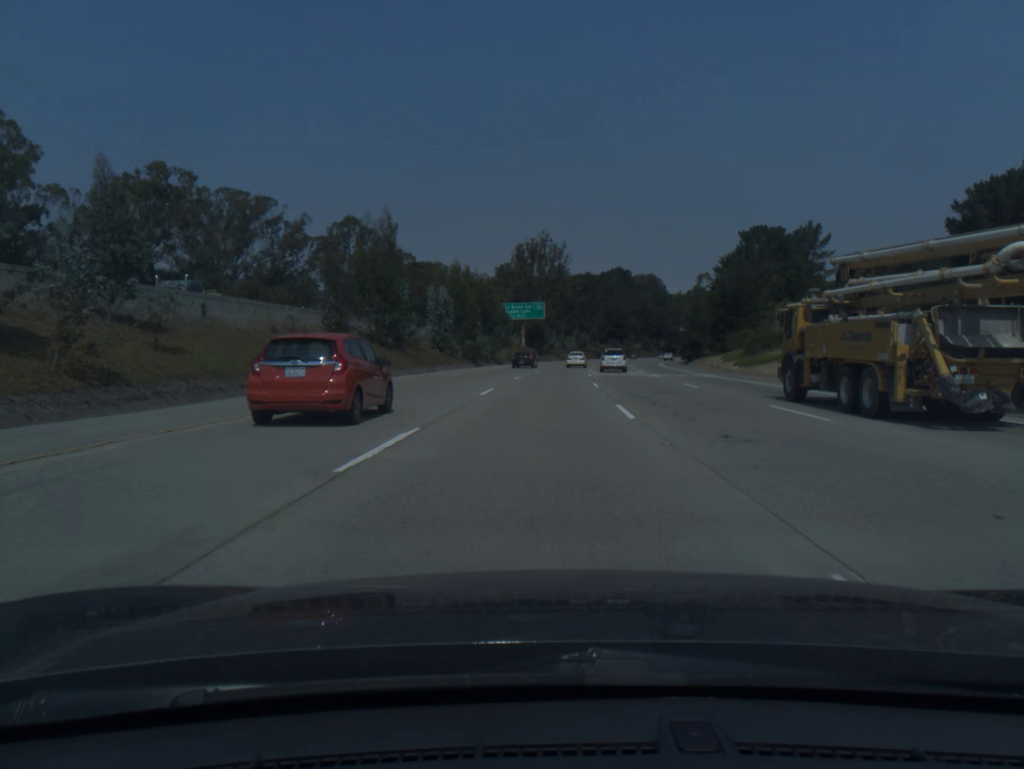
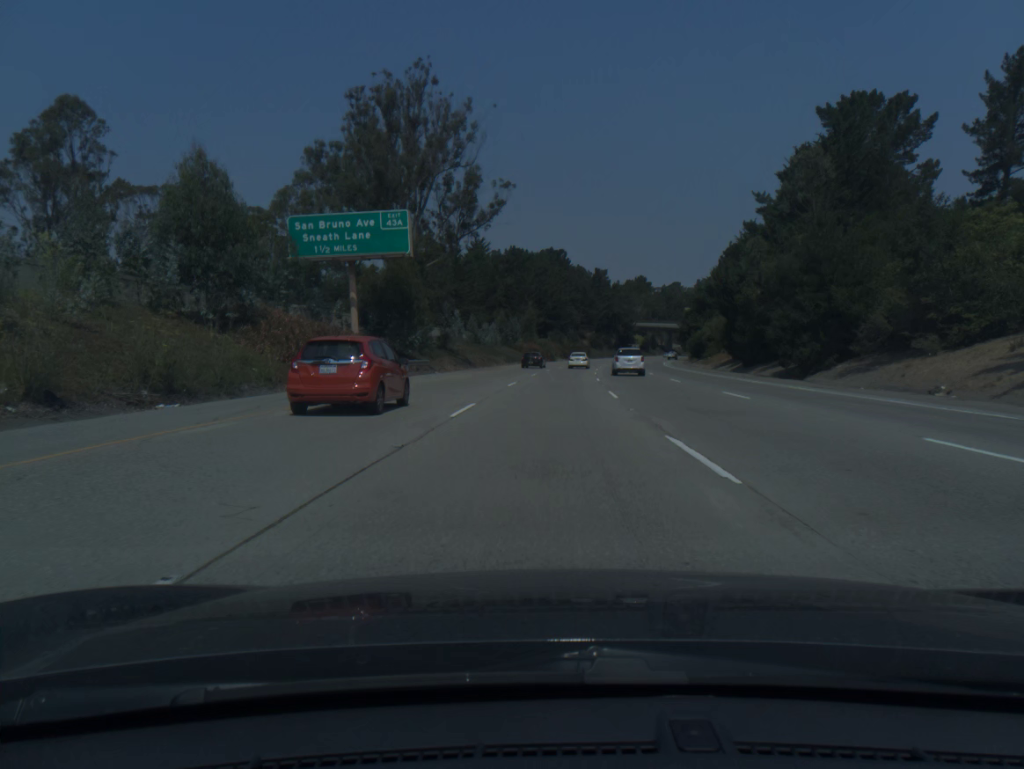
(+3.7, +80.6) m; +5°
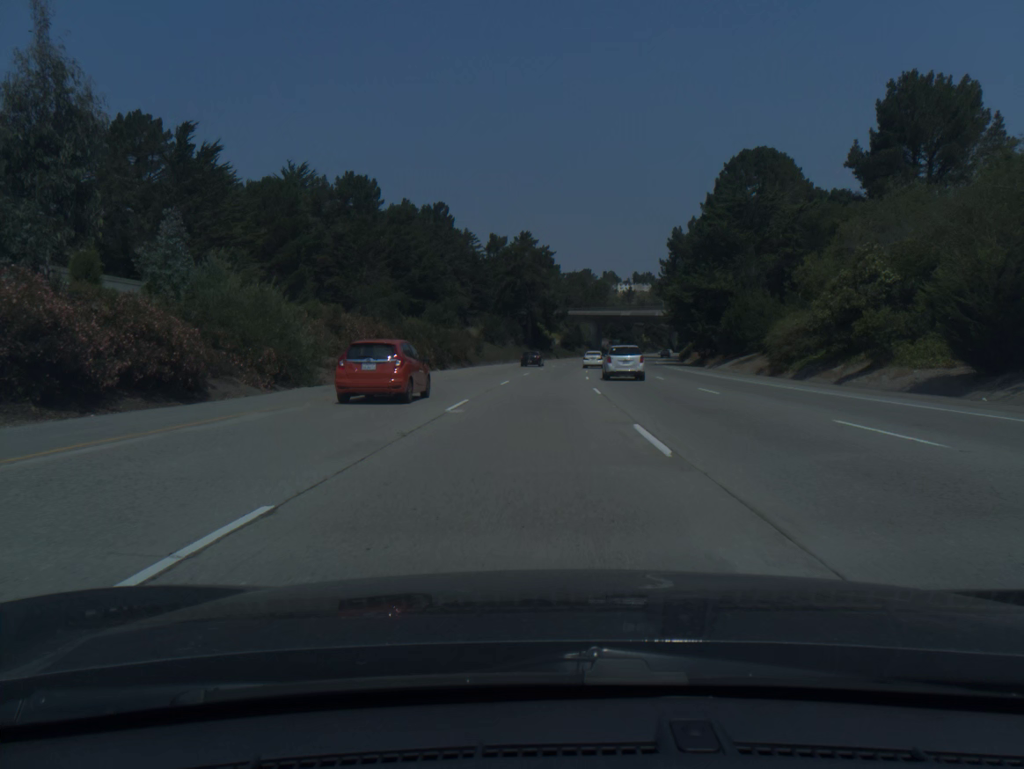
(+6.8, +100.0) m; +7°
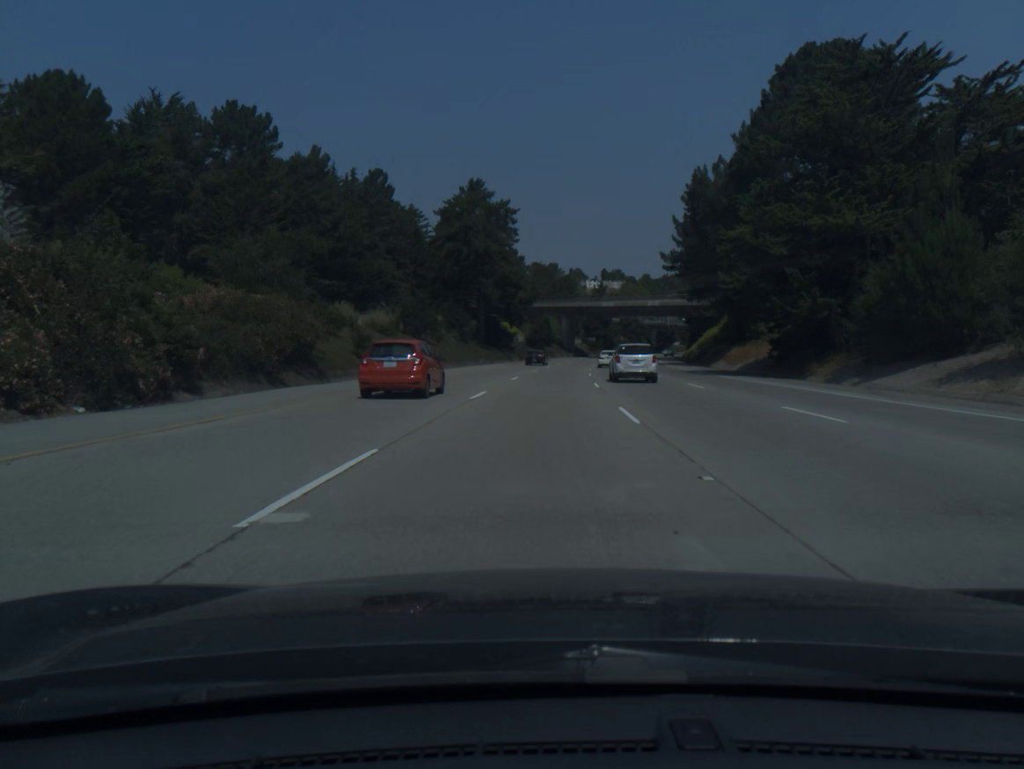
(+0.8, +39.9) m; +3°
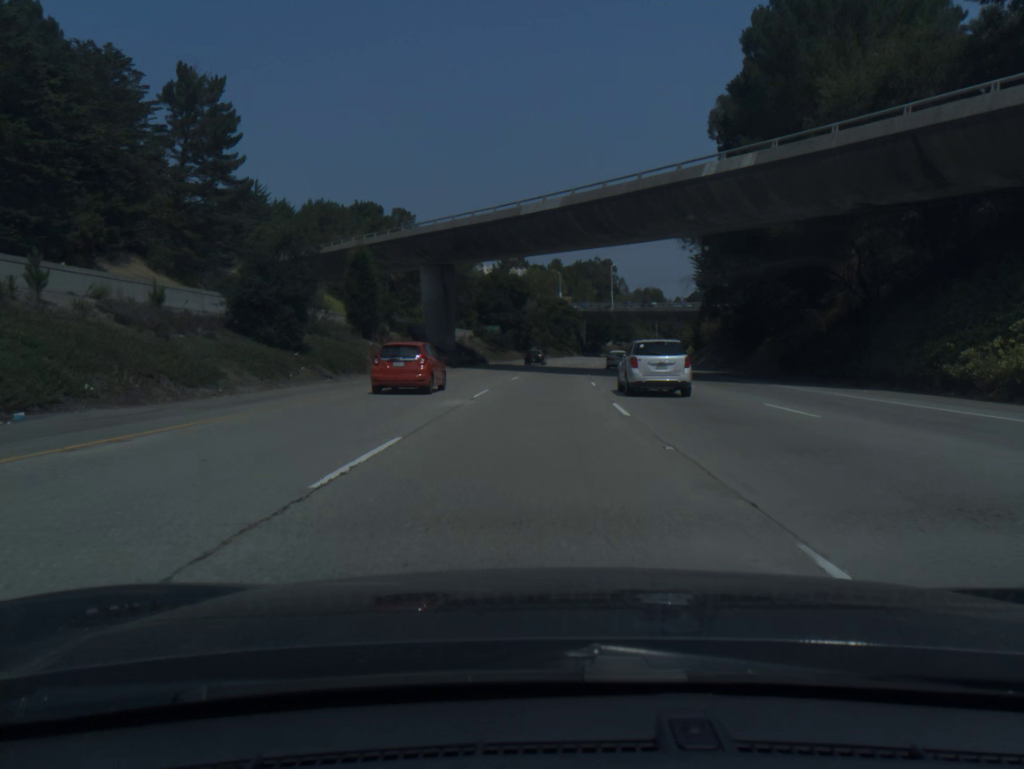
(+6.3, +100.3) m; +7°
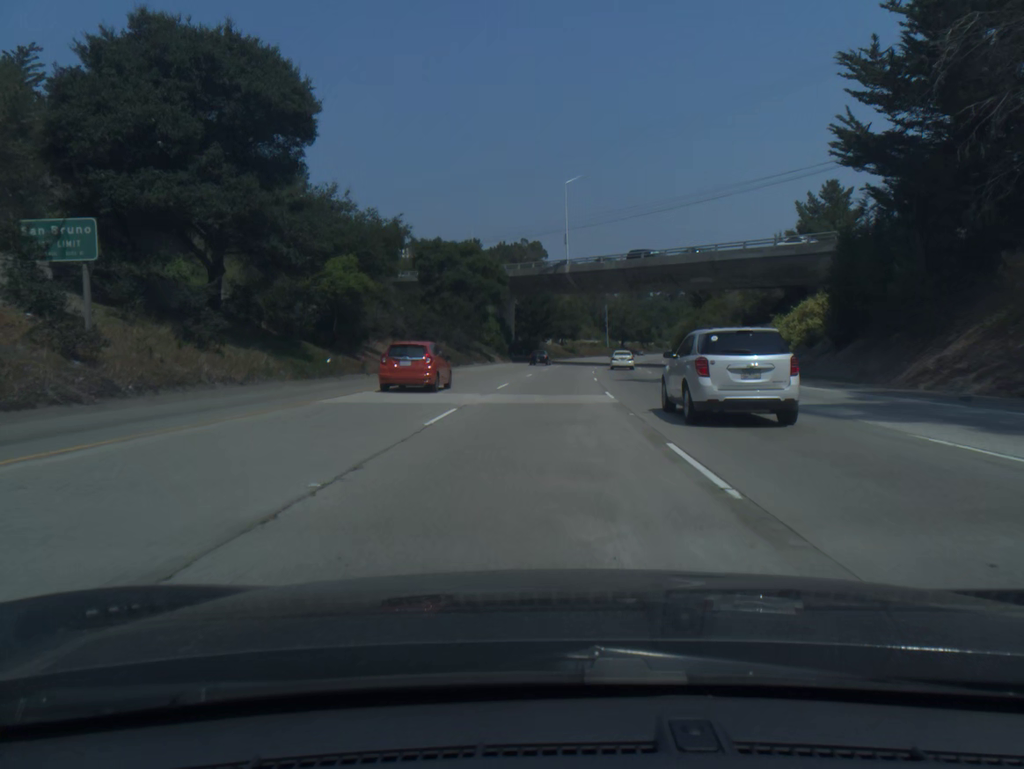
(+4.1, +81.5) m; +5°
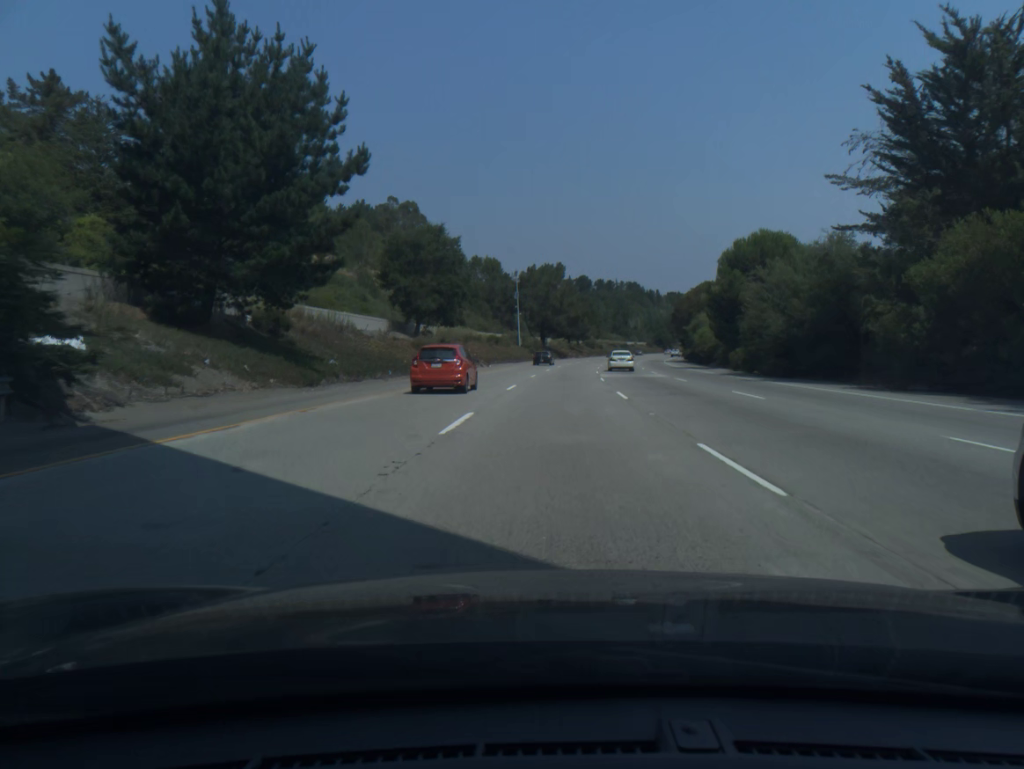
(+6.7, +102.4) m; +8°
